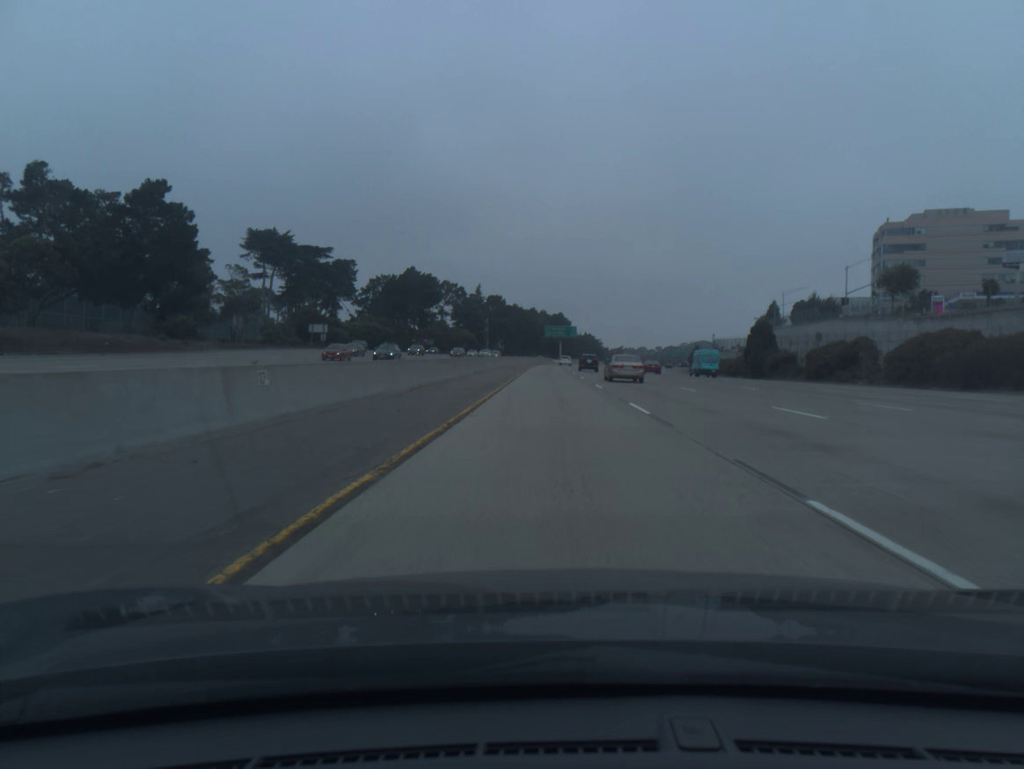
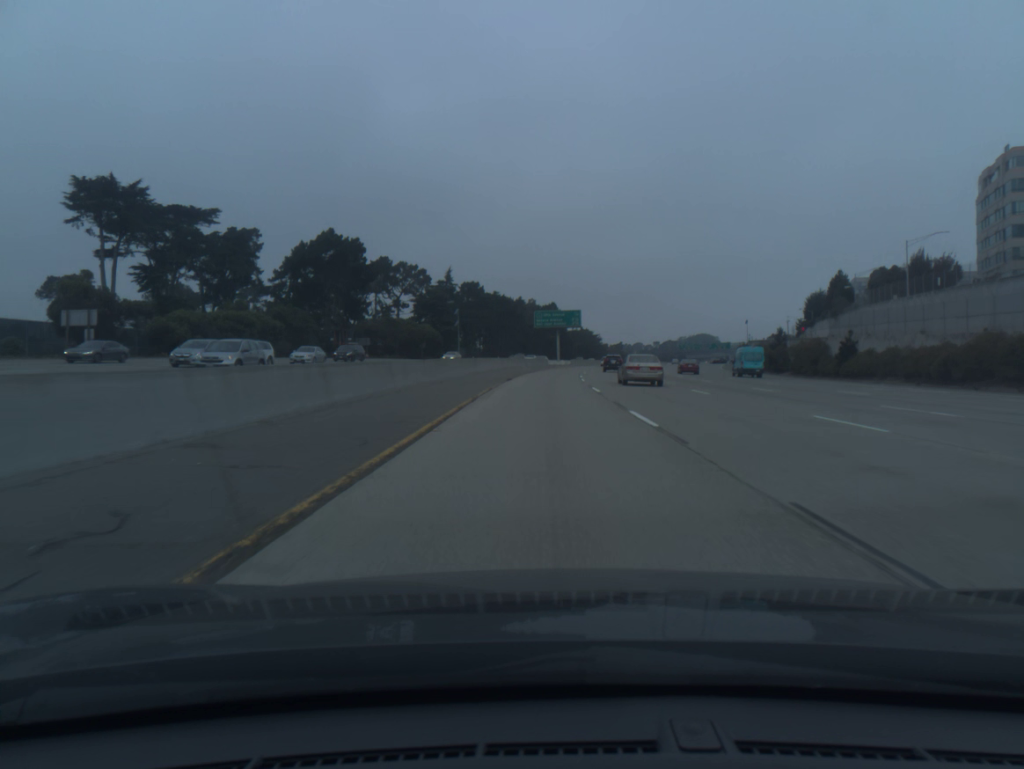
(+0.5, +60.3) m; +1°
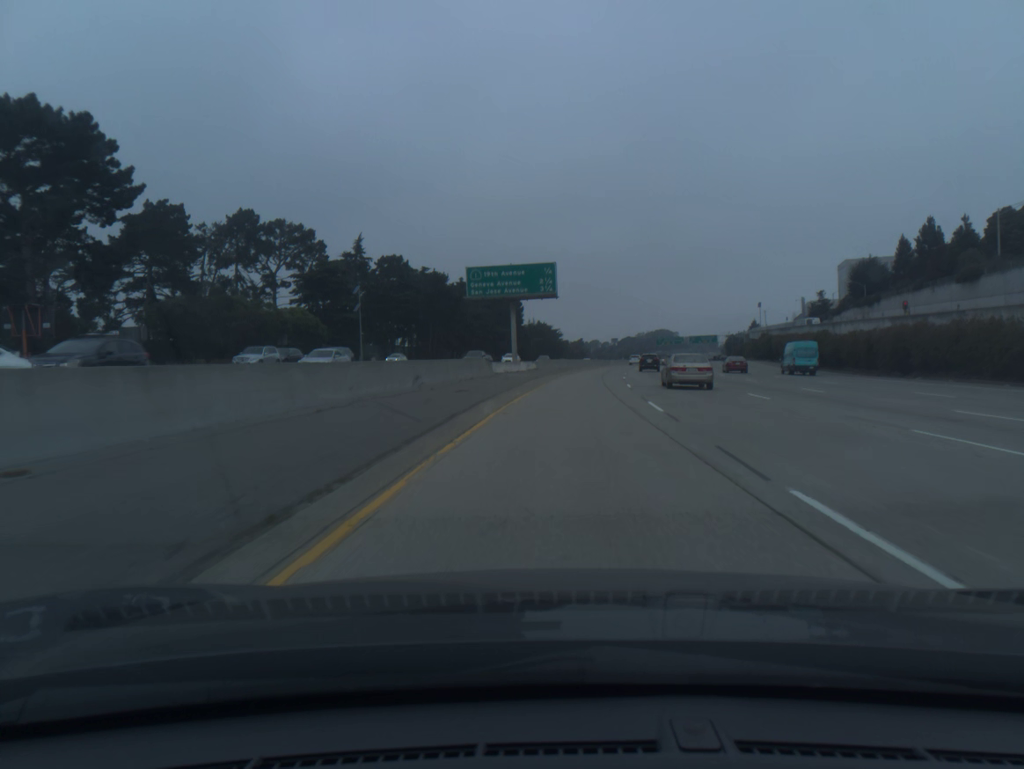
(+0.9, +60.4) m; +3°
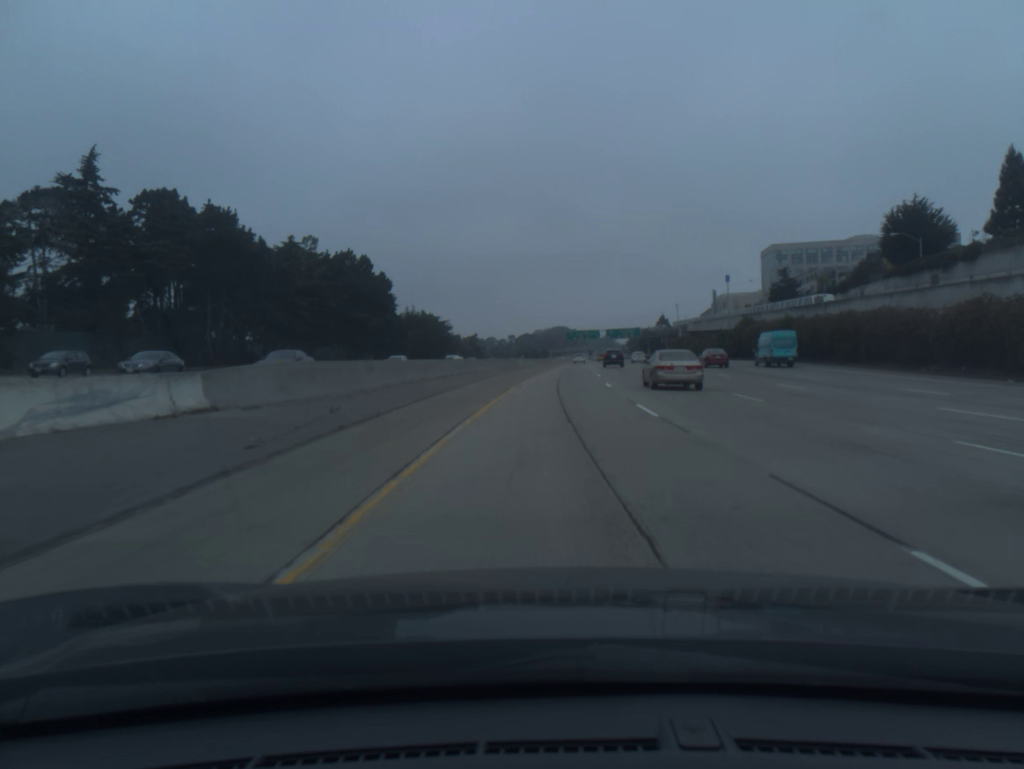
(+4.0, +60.4) m; +8°
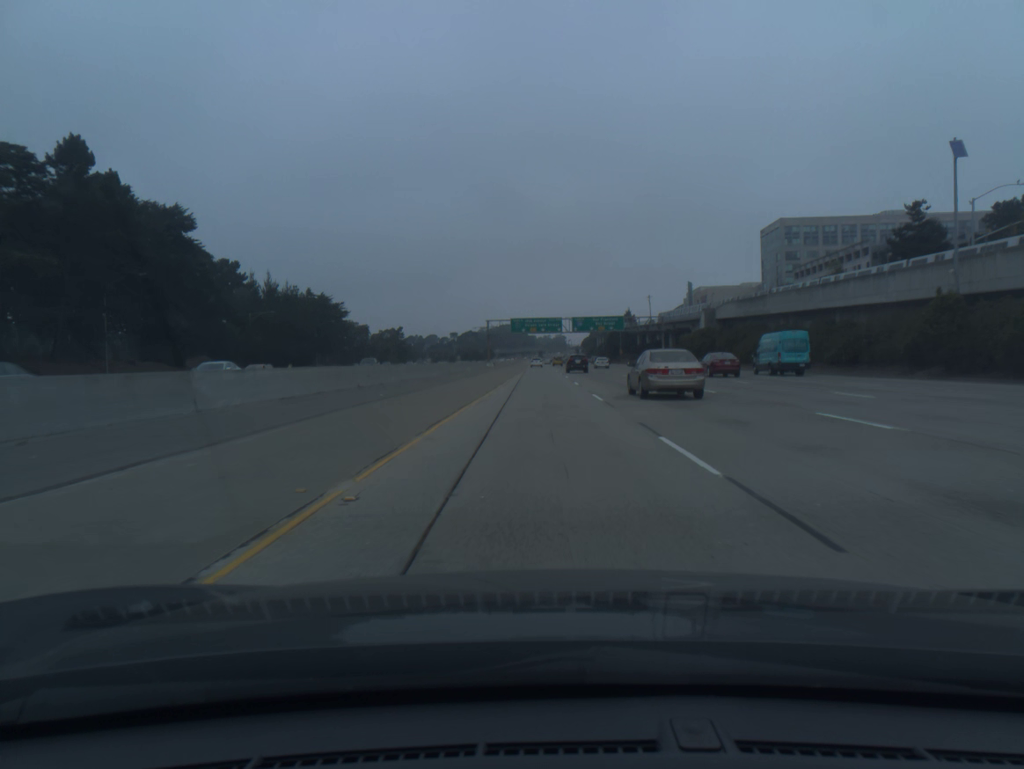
(+3.7, +80.9) m; +4°
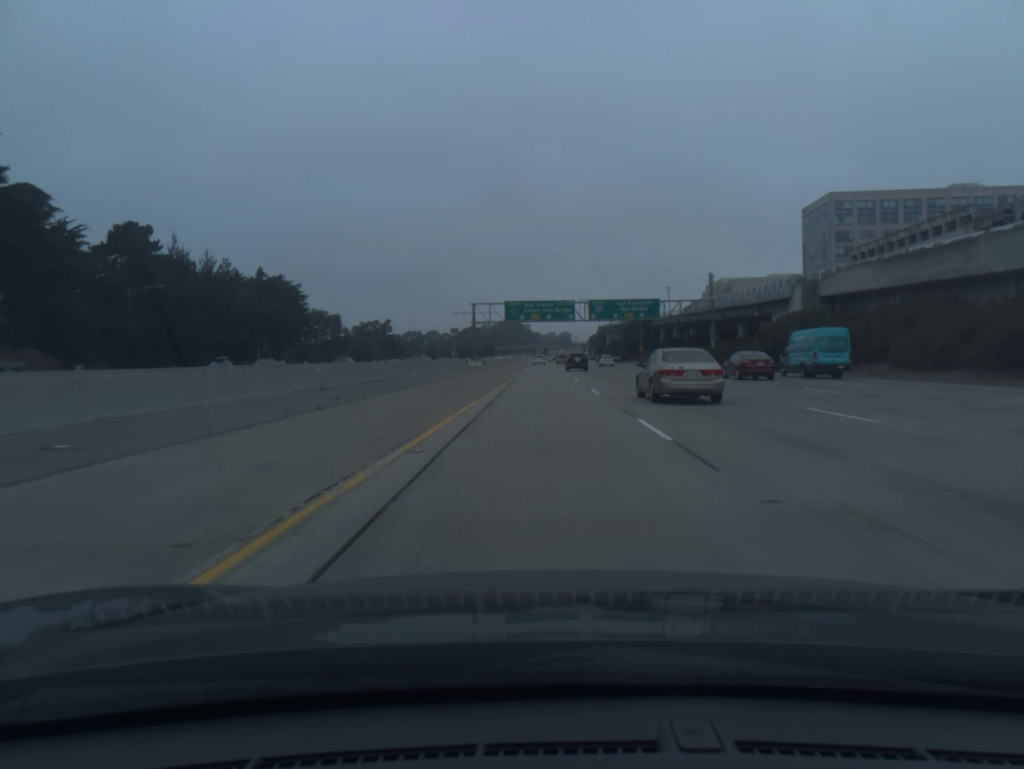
(-0.1, +40.5) m; 0°
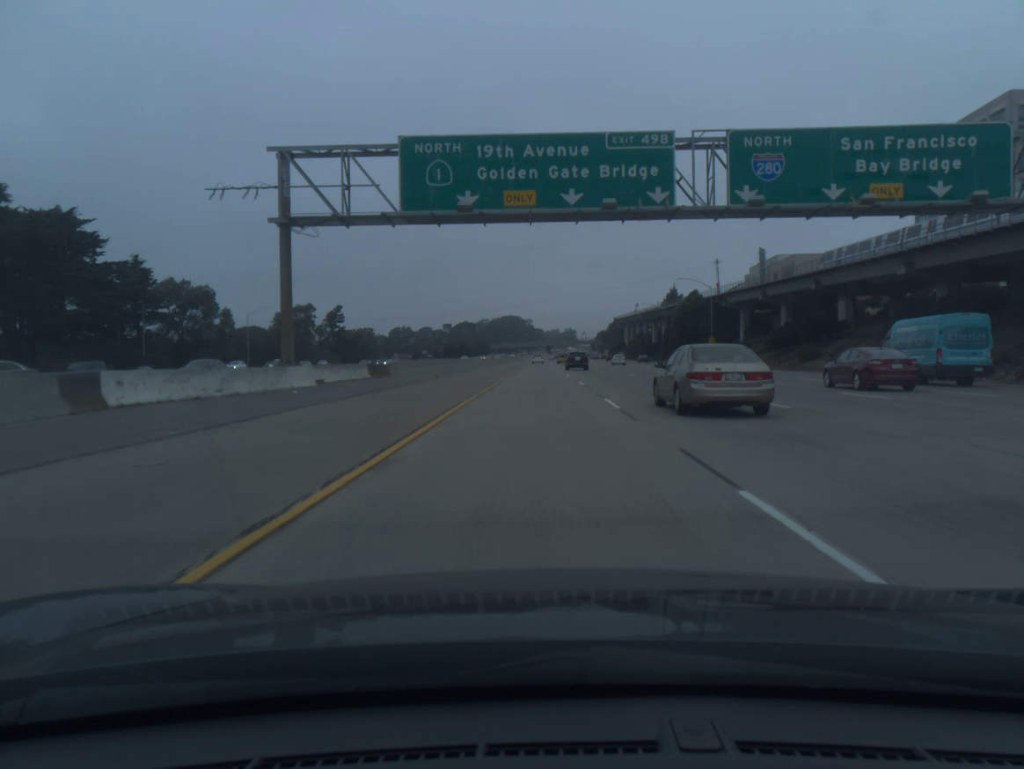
(-0.1, +81.0) m; 0°
